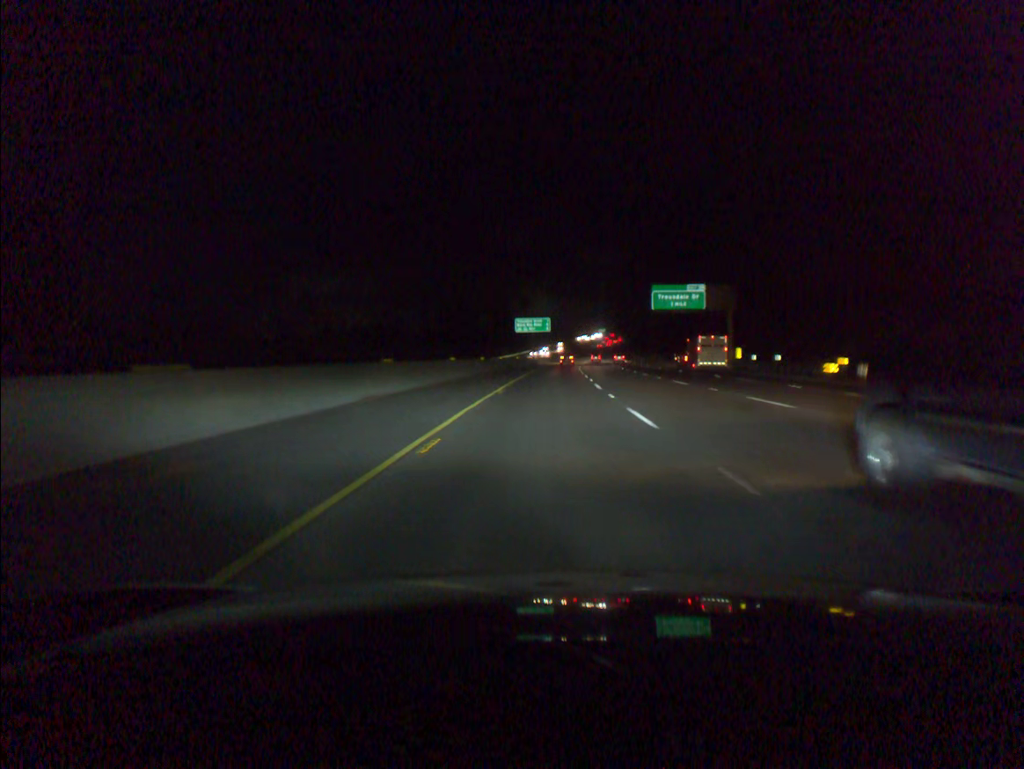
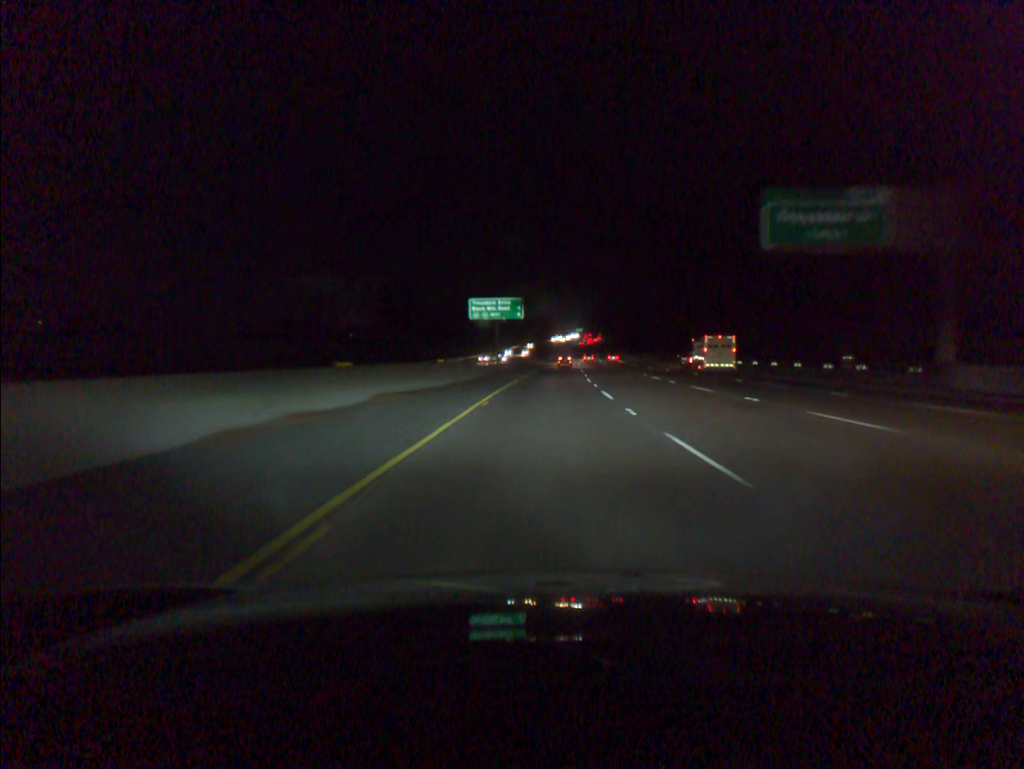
(+0.8, +49.2) m; +2°
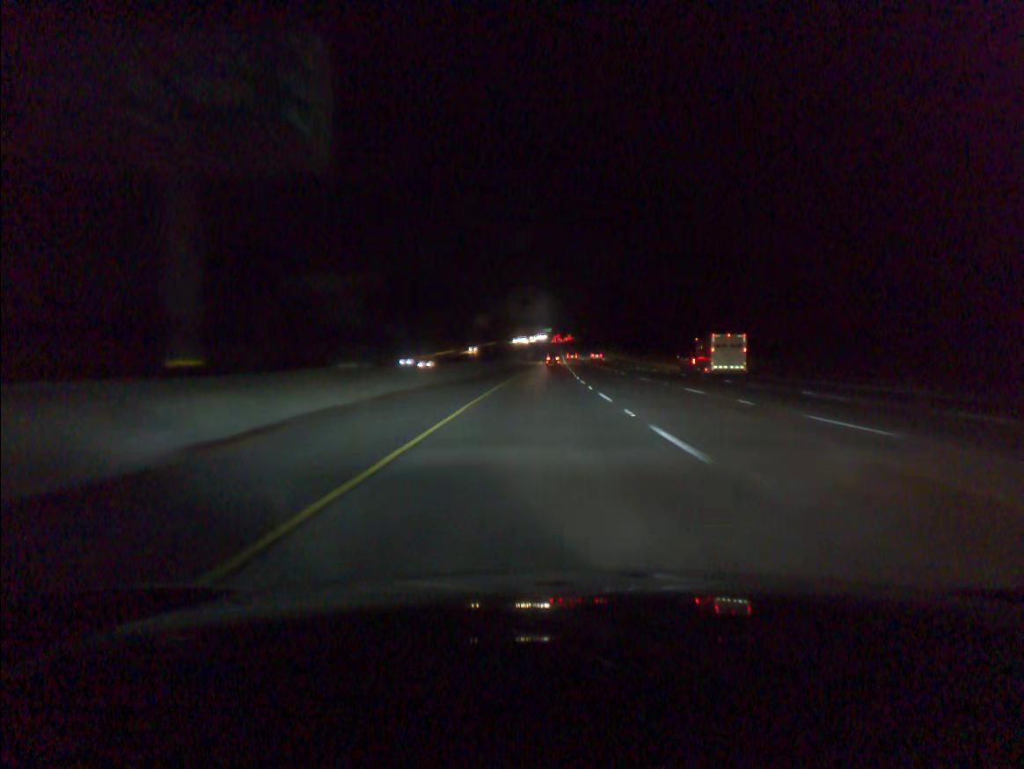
(+1.7, +73.5) m; +2°
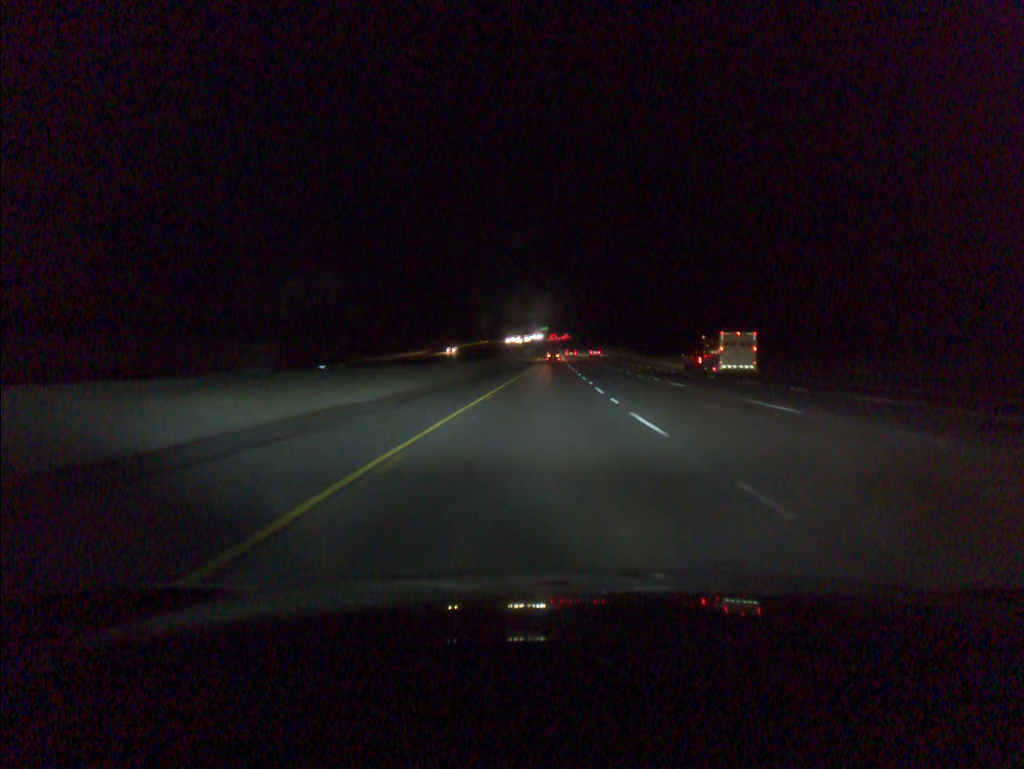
(0.0, +24.5) m; 0°
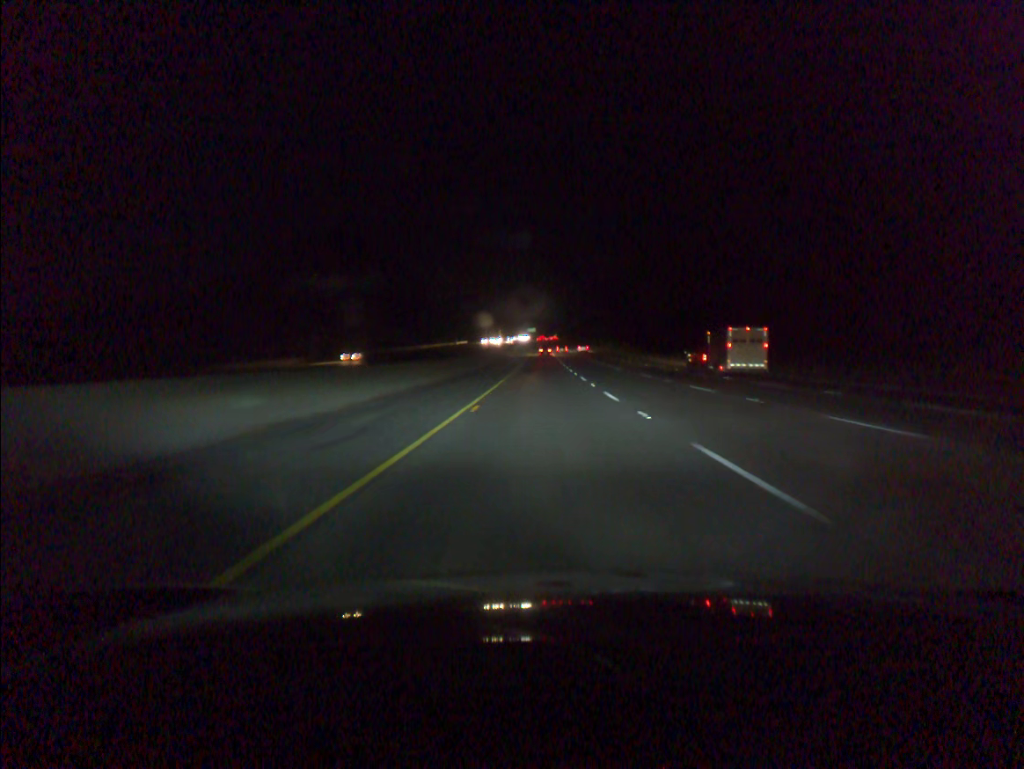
(+0.4, +49.0) m; +1°
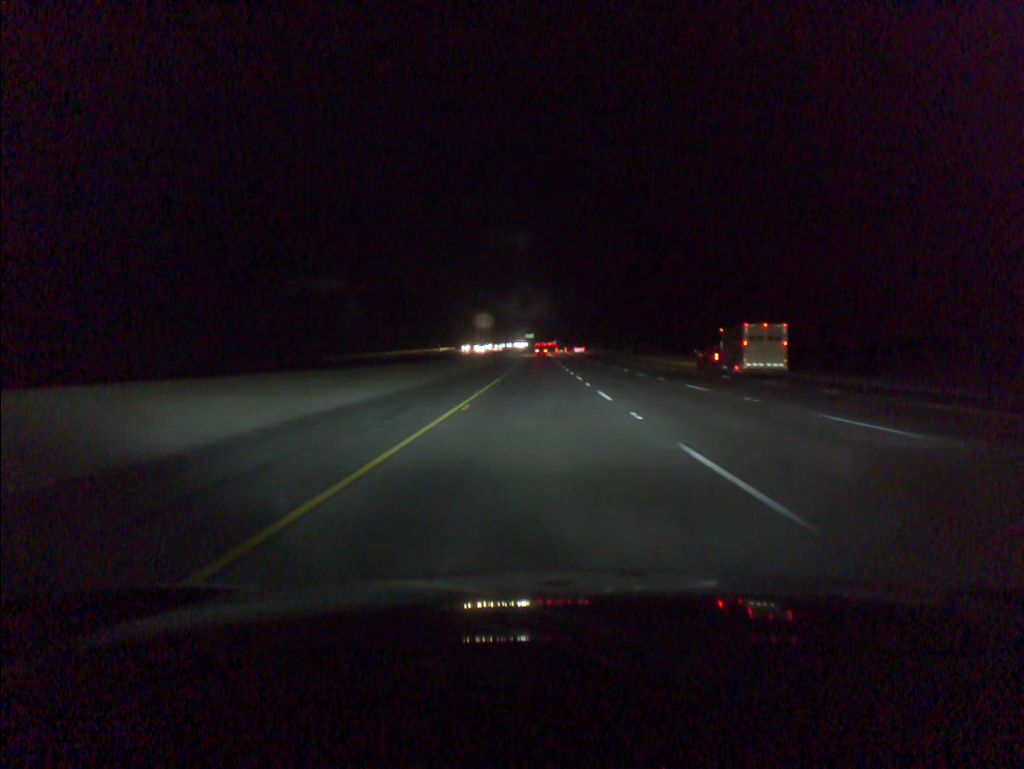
(+0.1, +44.1) m; 0°
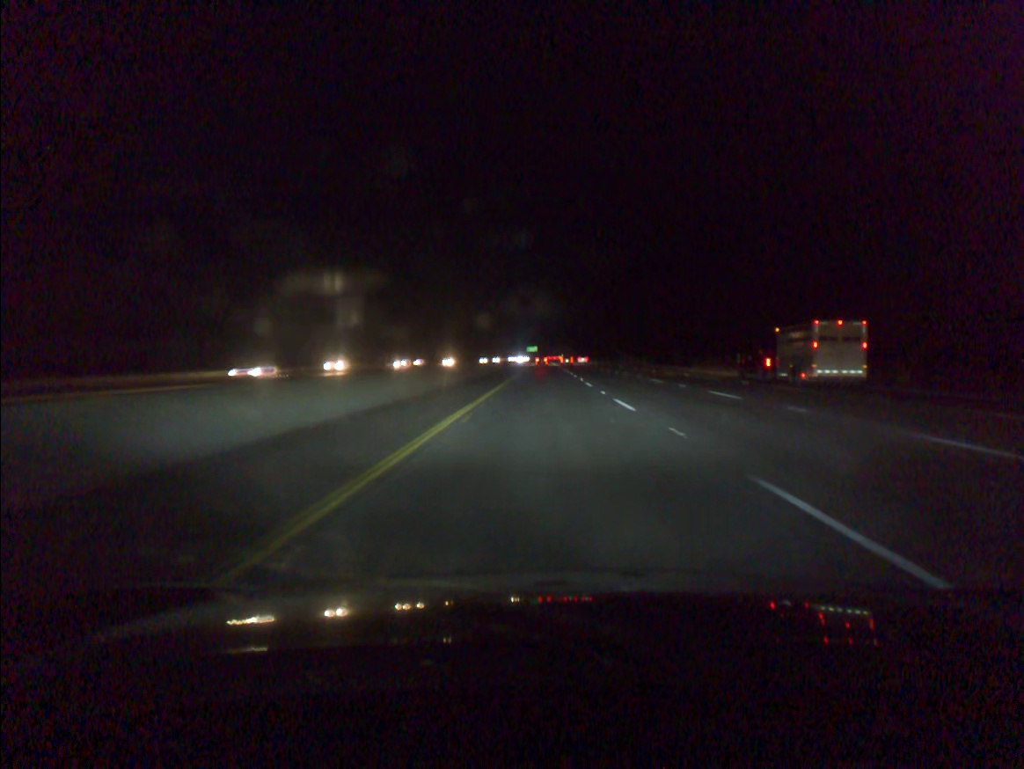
(-0.5, +90.6) m; 0°
